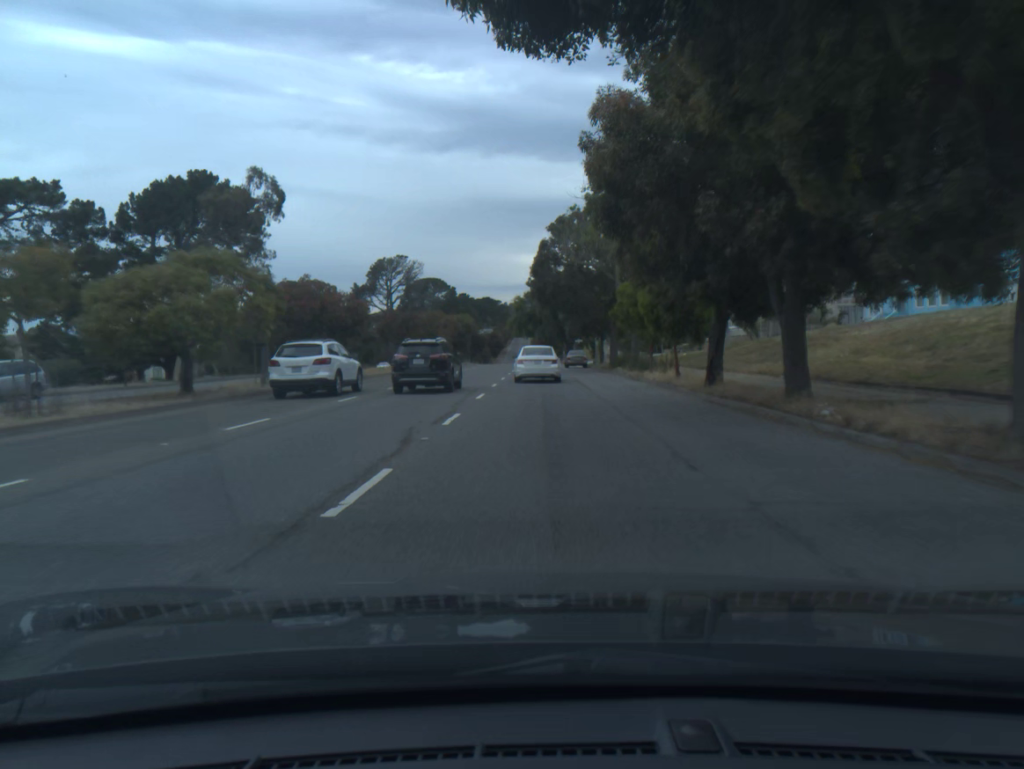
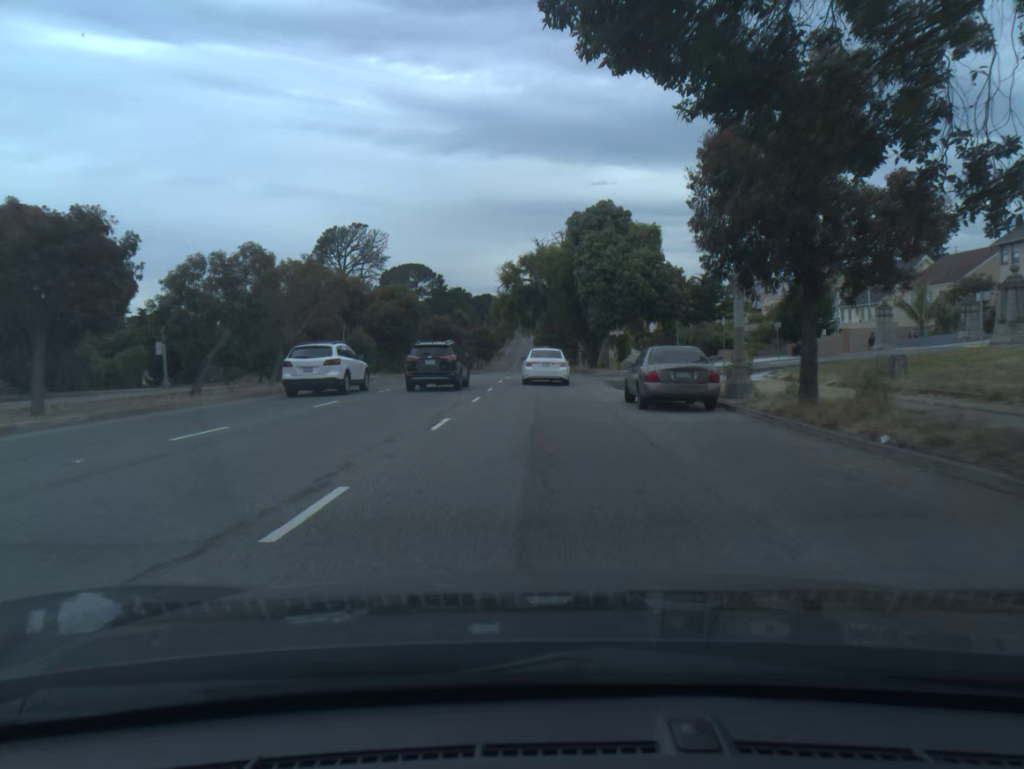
(-0.1, +45.4) m; -1°
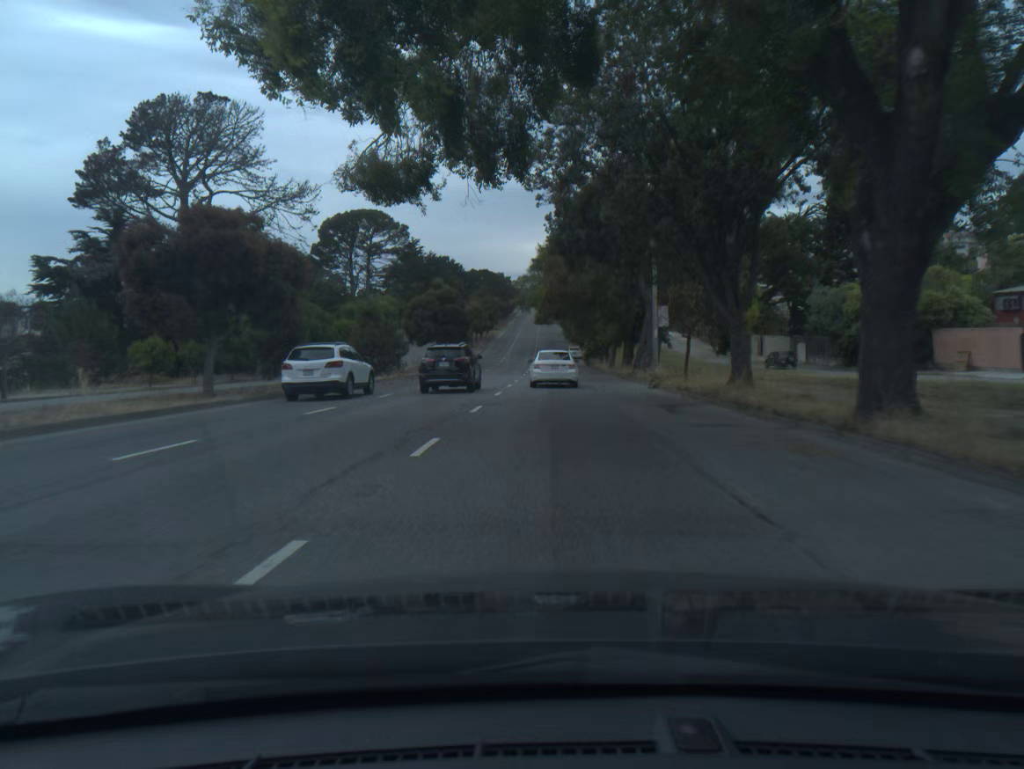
(-0.3, +59.8) m; 0°
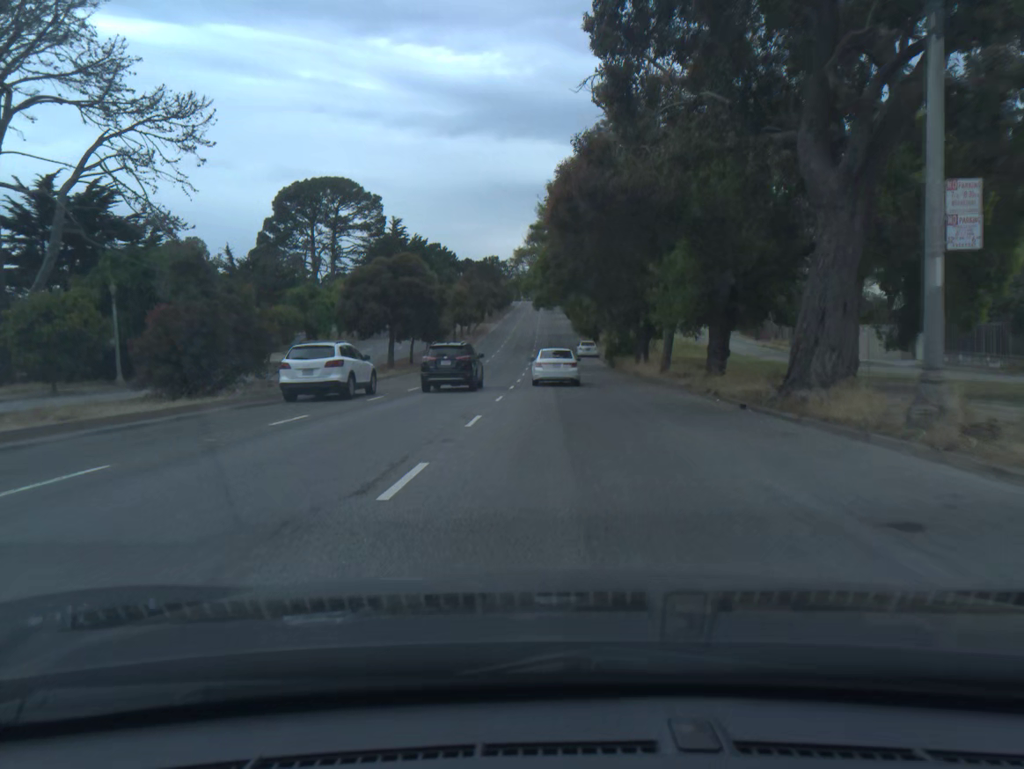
(0.0, +25.0) m; 0°
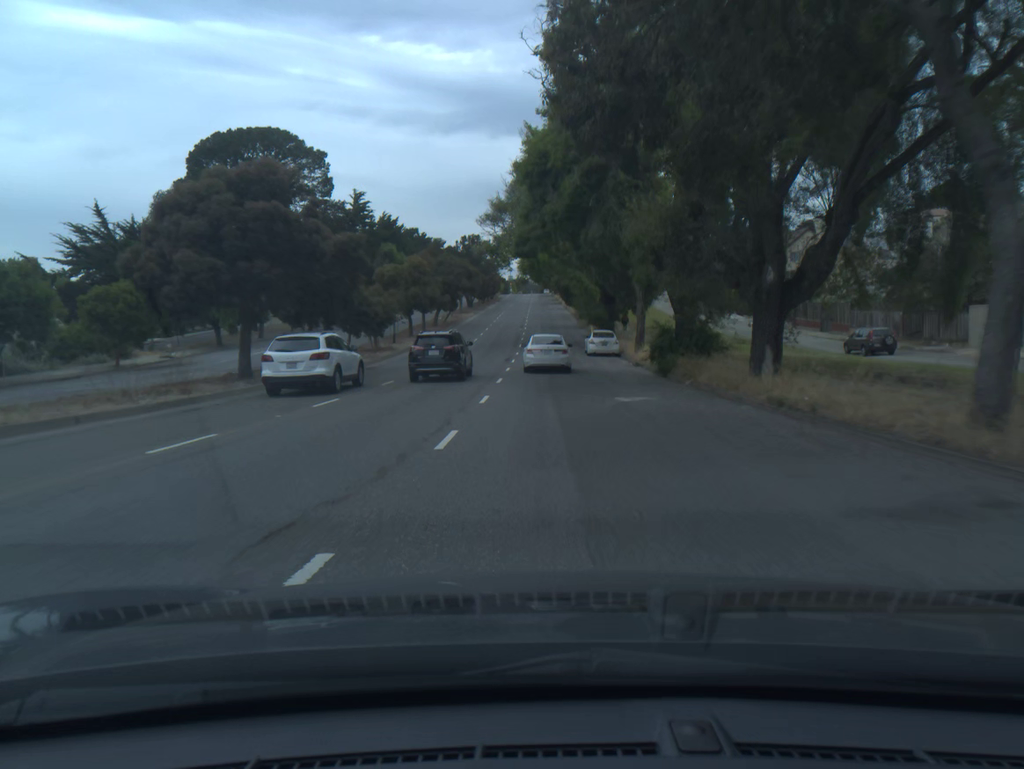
(+0.1, +25.4) m; +1°
